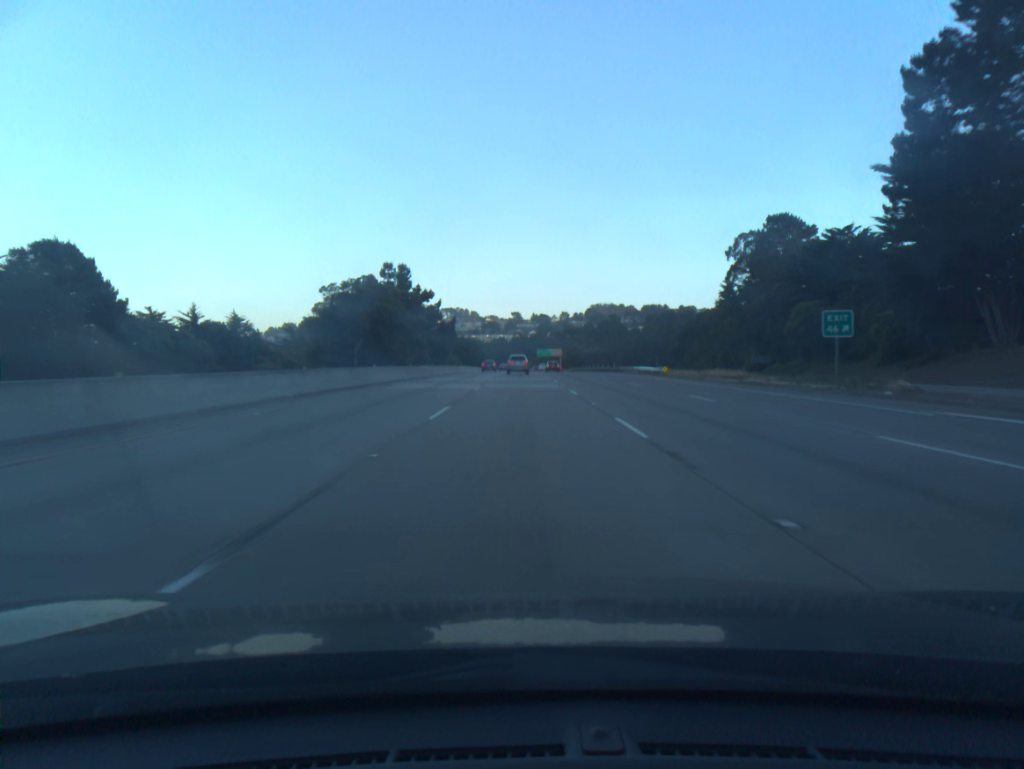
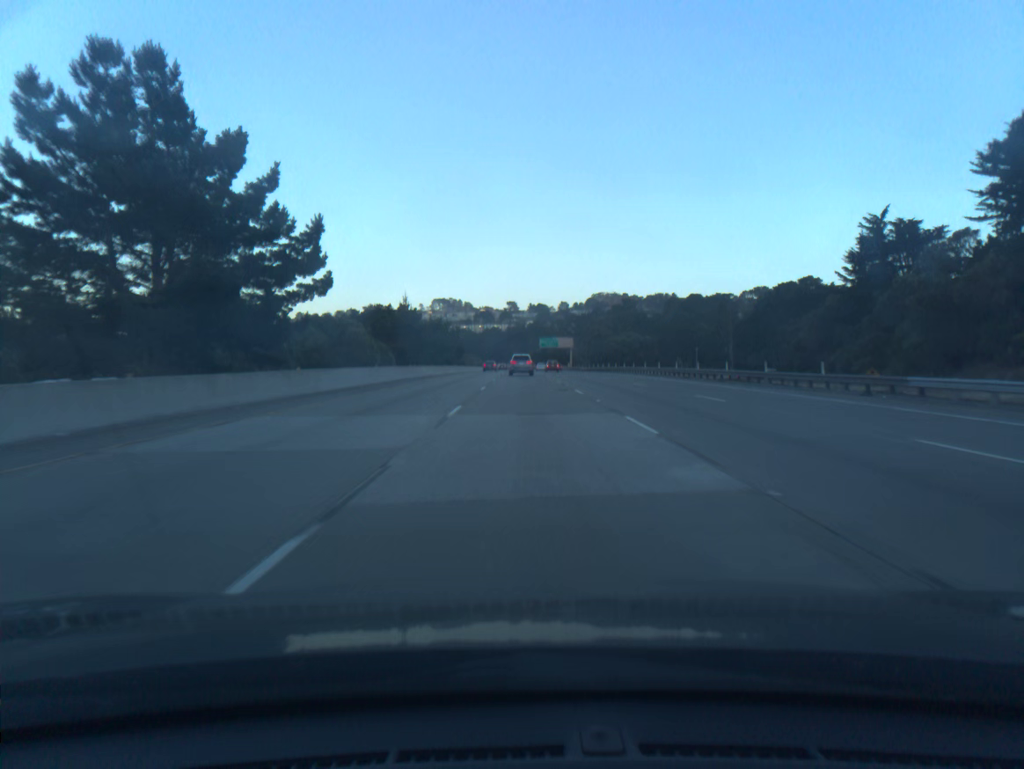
(-0.1, +73.1) m; 0°
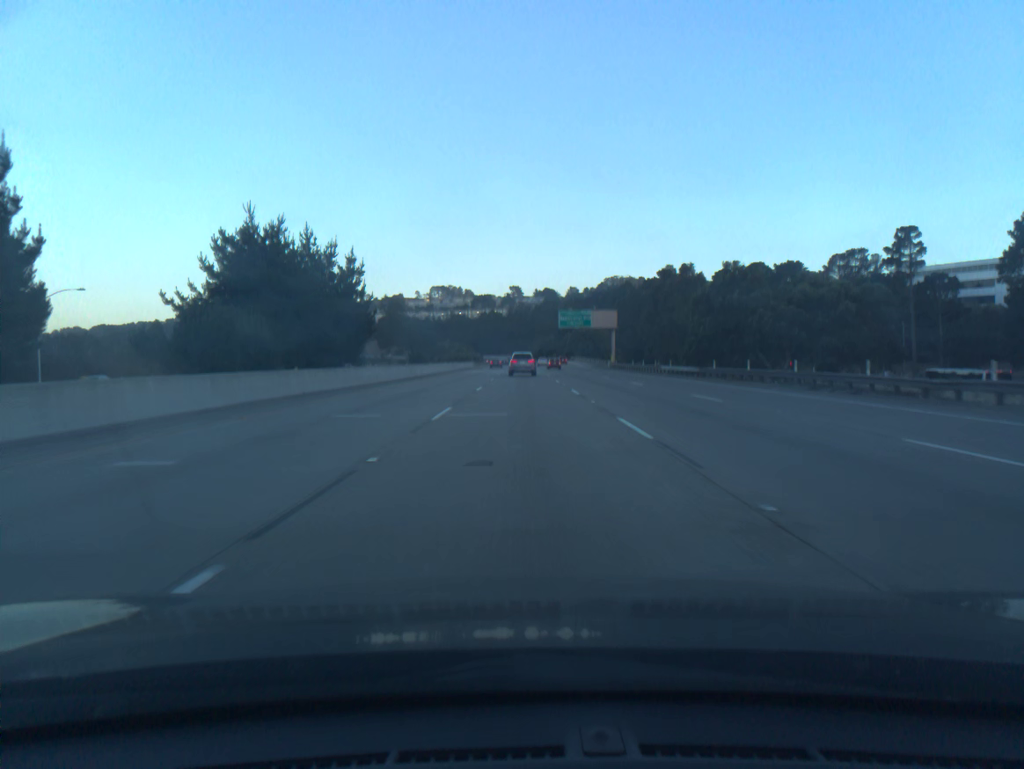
(+0.2, +88.5) m; 0°
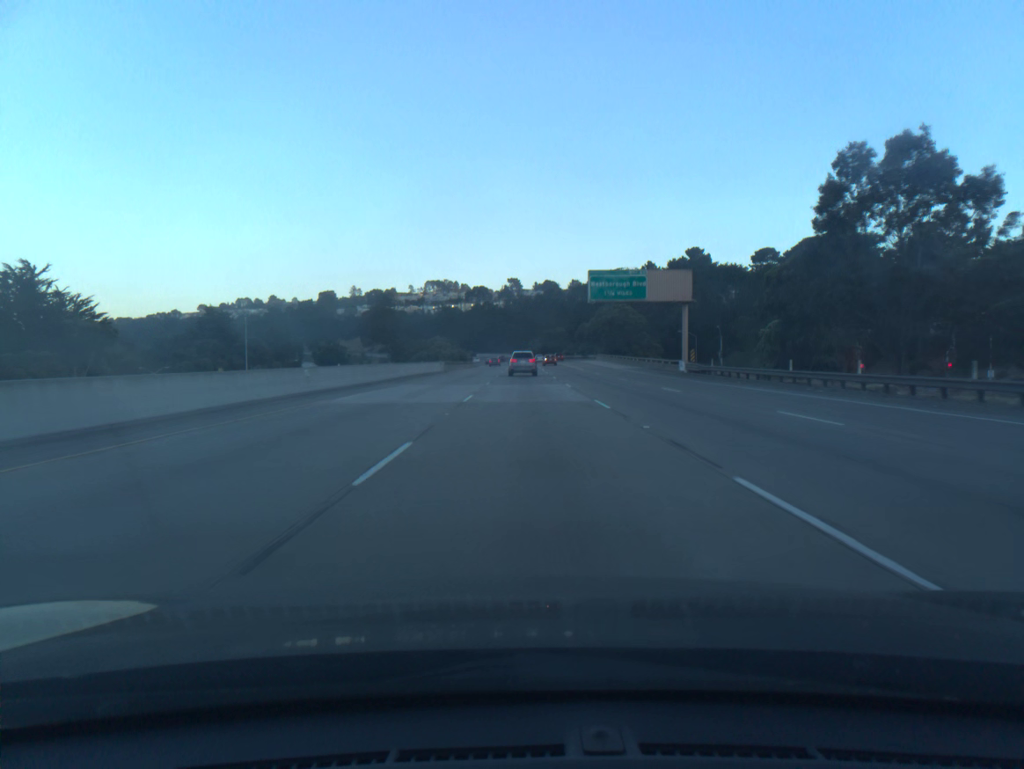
(0.0, +51.9) m; 0°
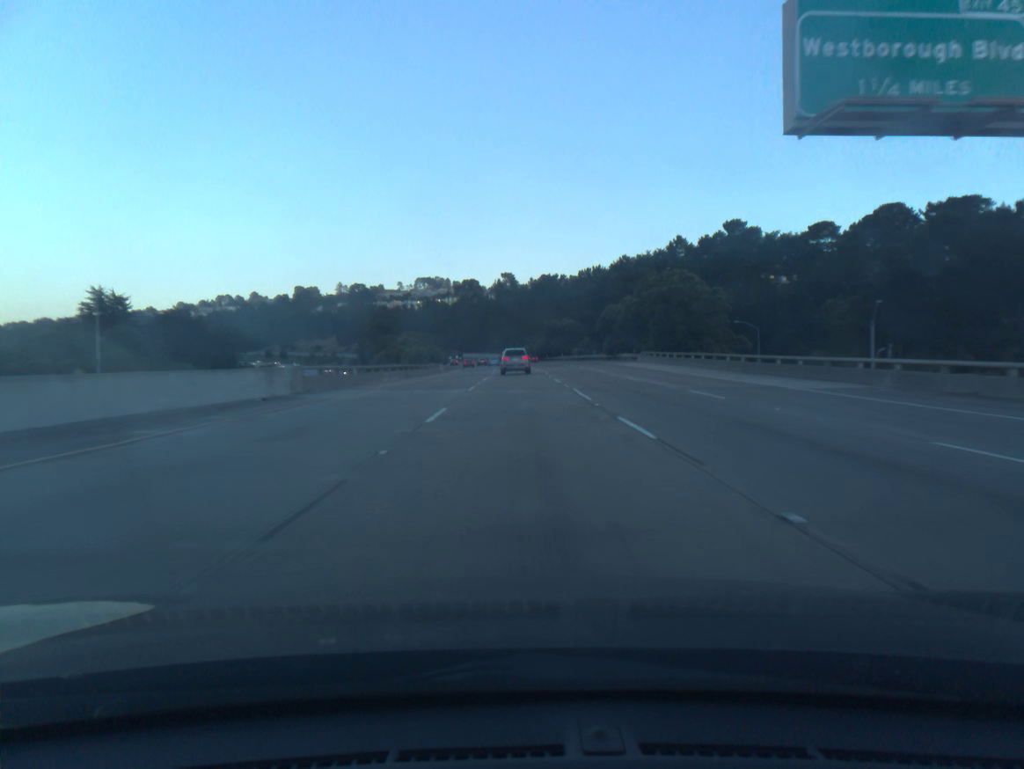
(+0.2, +51.0) m; 0°
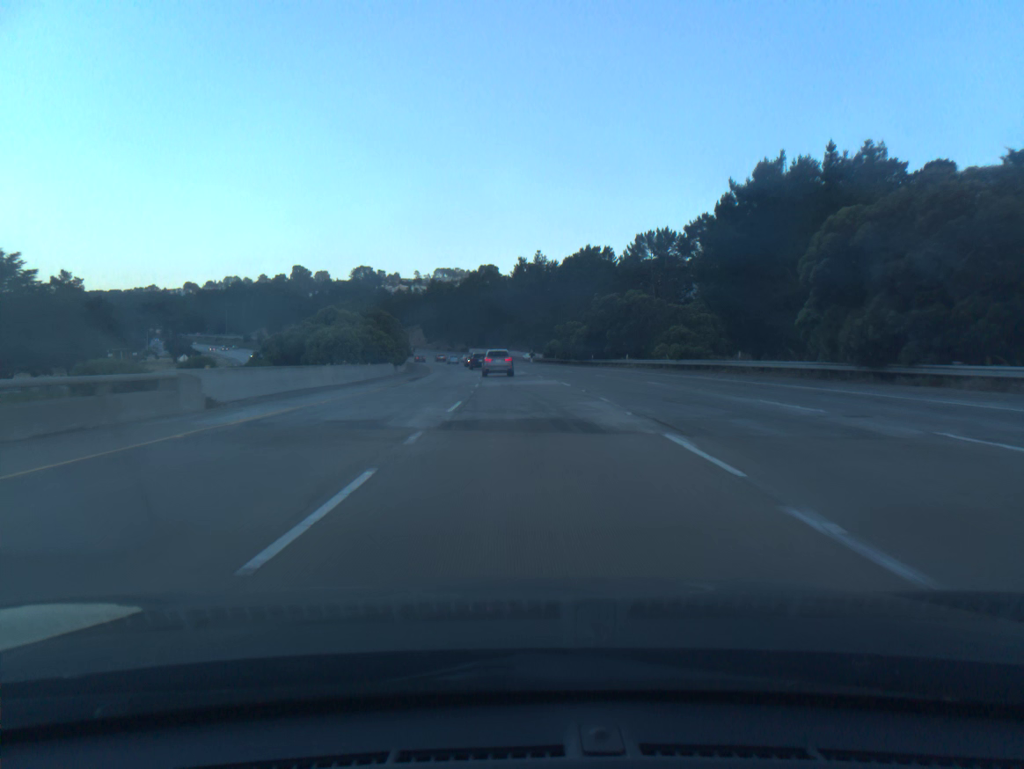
(-0.6, +66.6) m; -2°
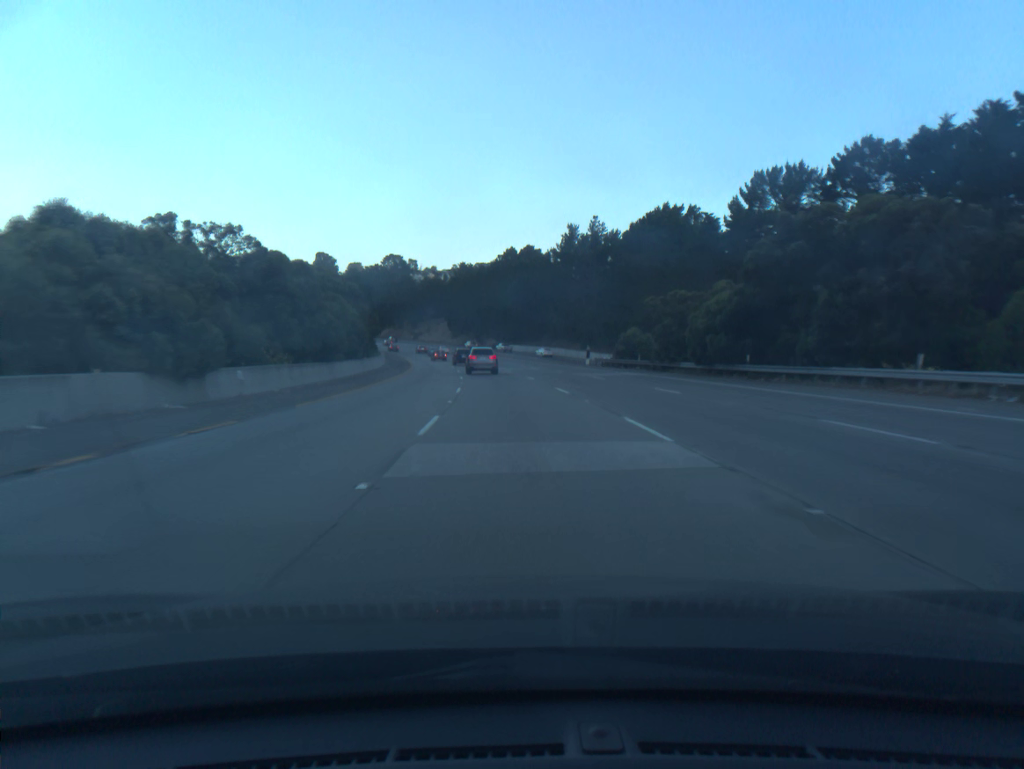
(-1.0, +49.0) m; -3°
